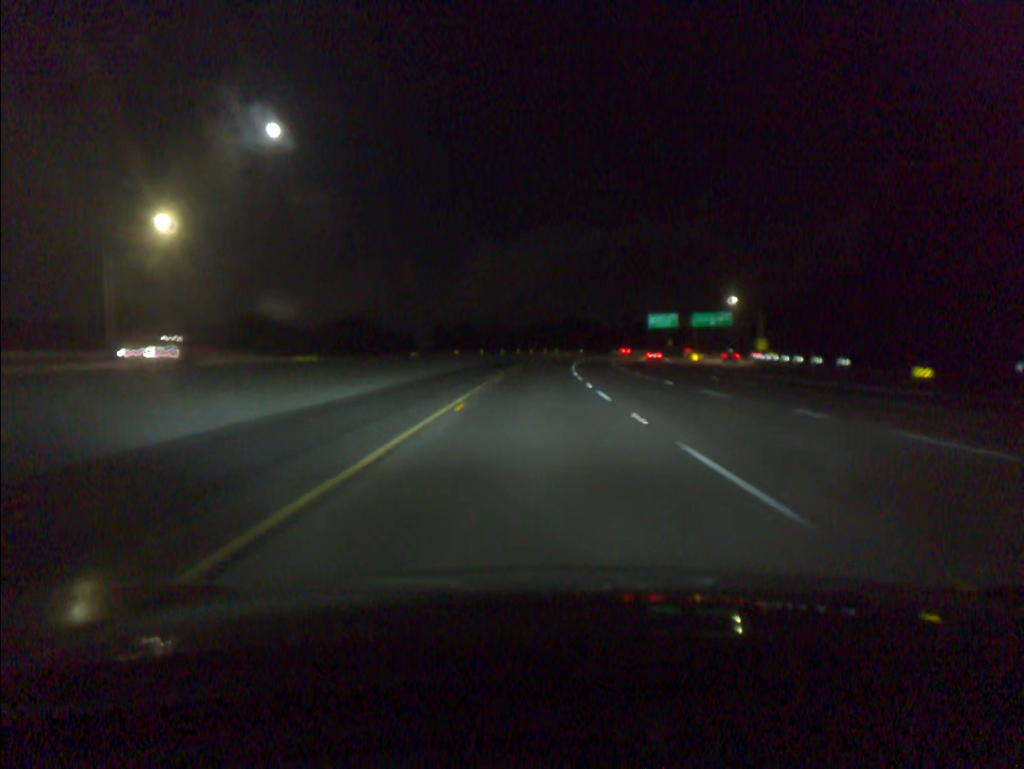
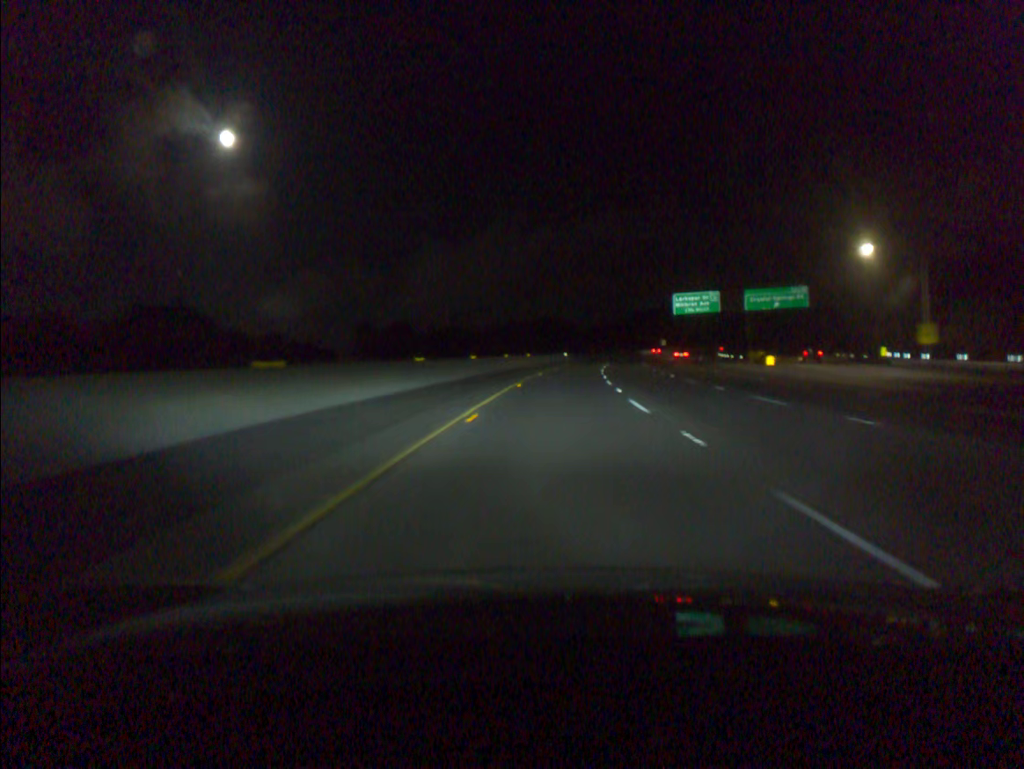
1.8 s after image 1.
(+0.7, +60.6) m; +3°
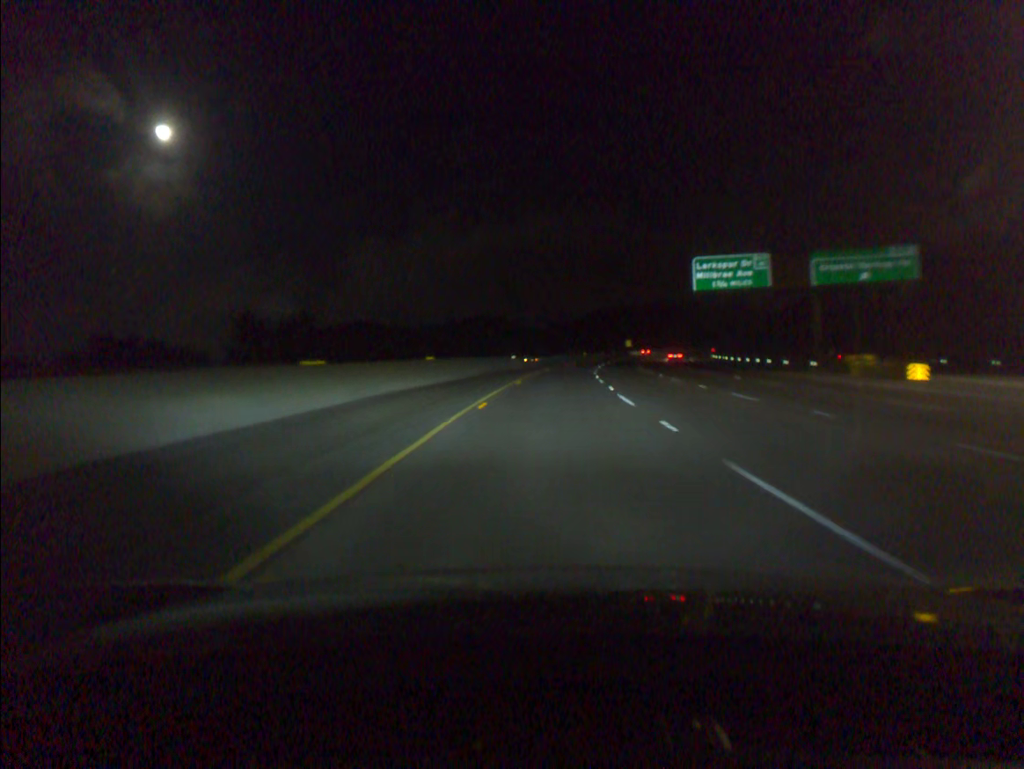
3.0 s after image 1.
(+1.4, +40.5) m; +4°
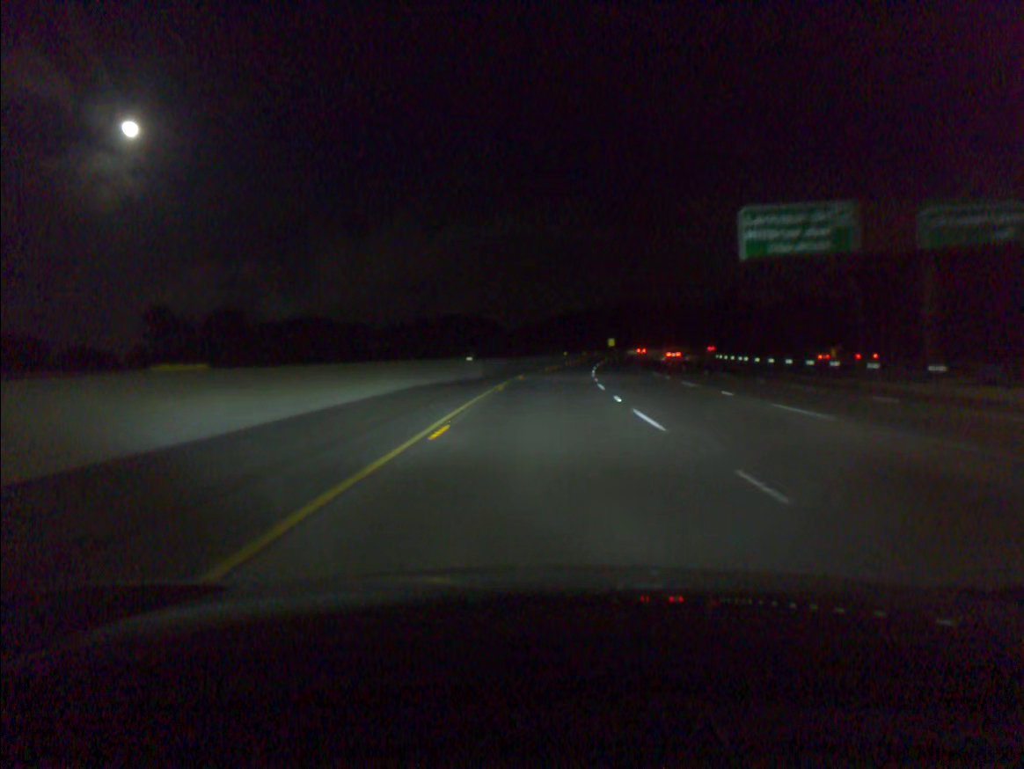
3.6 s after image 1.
(+0.4, +20.3) m; +2°
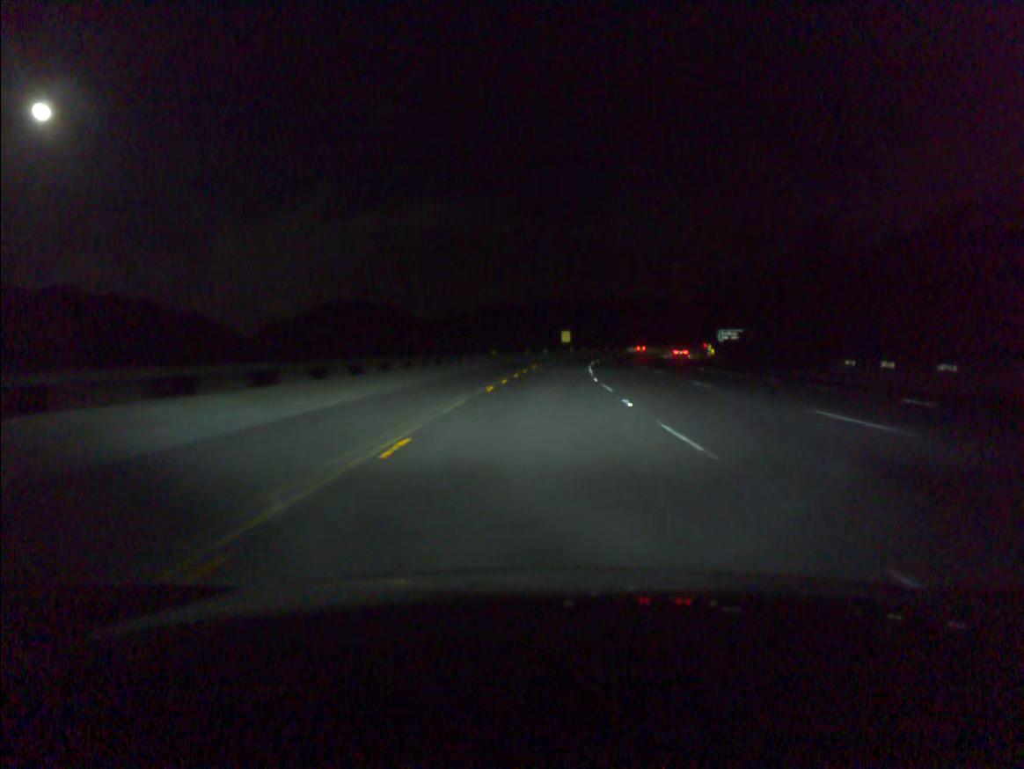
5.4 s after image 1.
(+2.6, +61.1) m; +5°
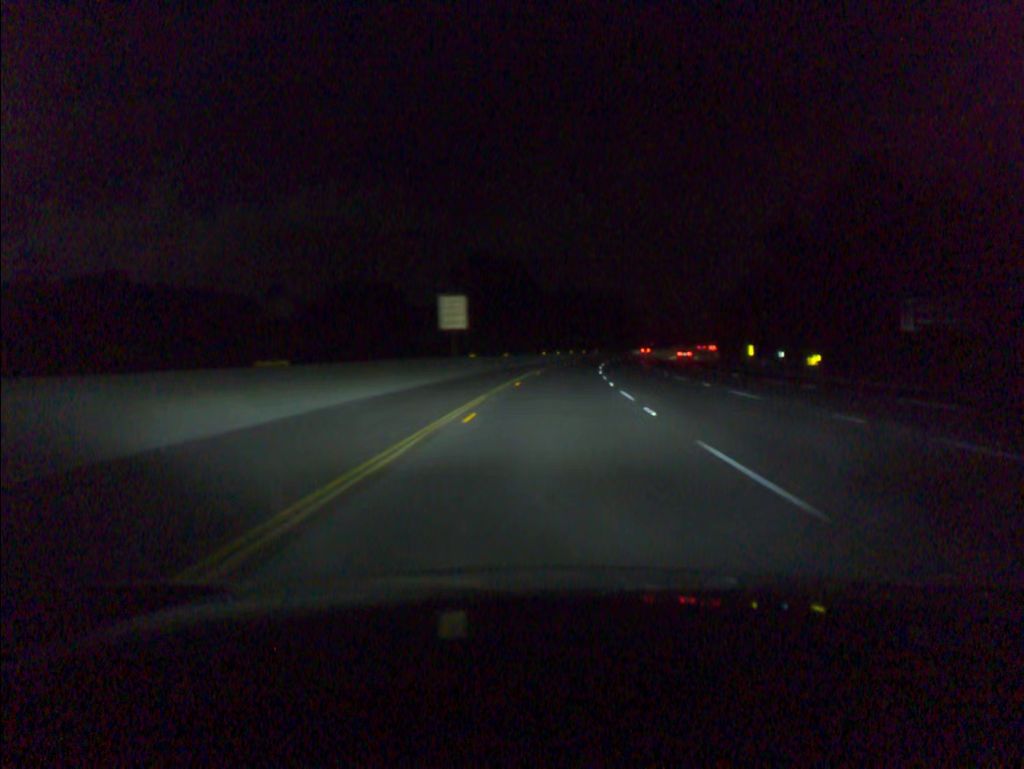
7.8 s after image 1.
(+4.2, +81.7) m; +6°
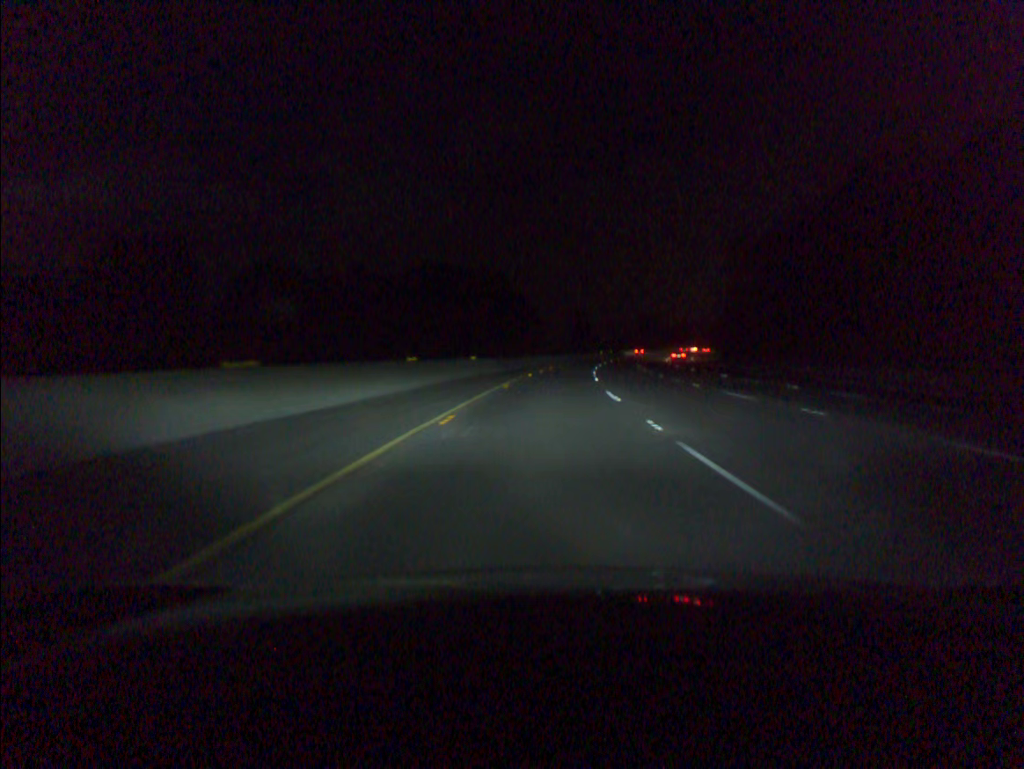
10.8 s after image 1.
(+8.1, +101.8) m; +9°
